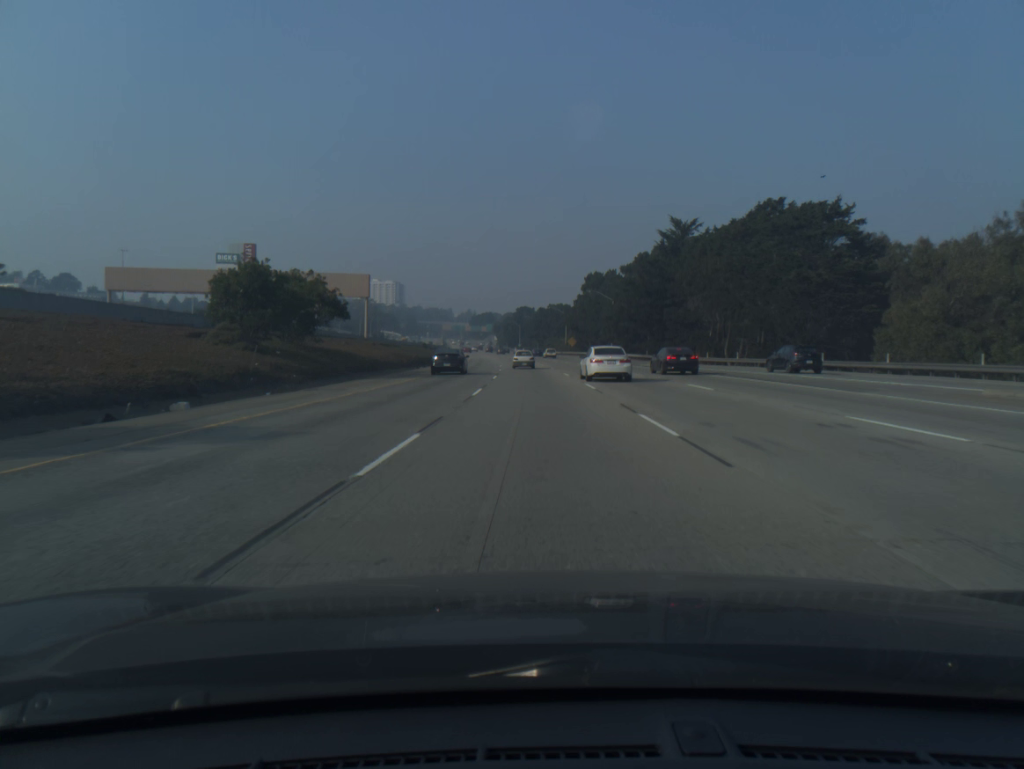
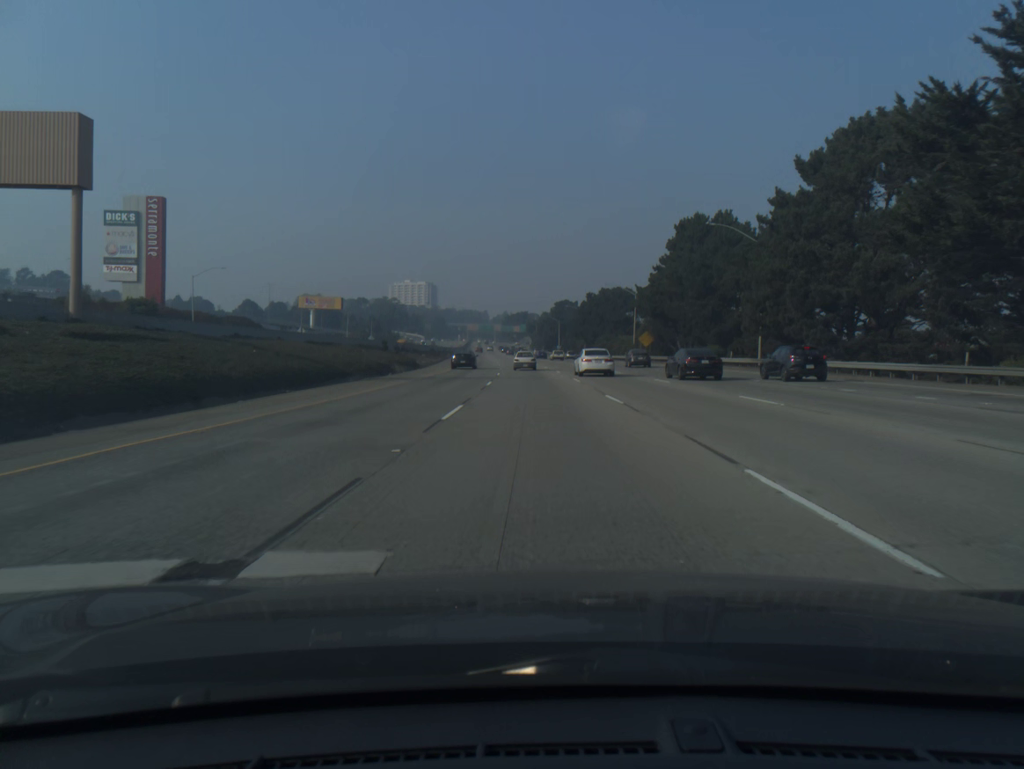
(-1.8, +65.3) m; -3°
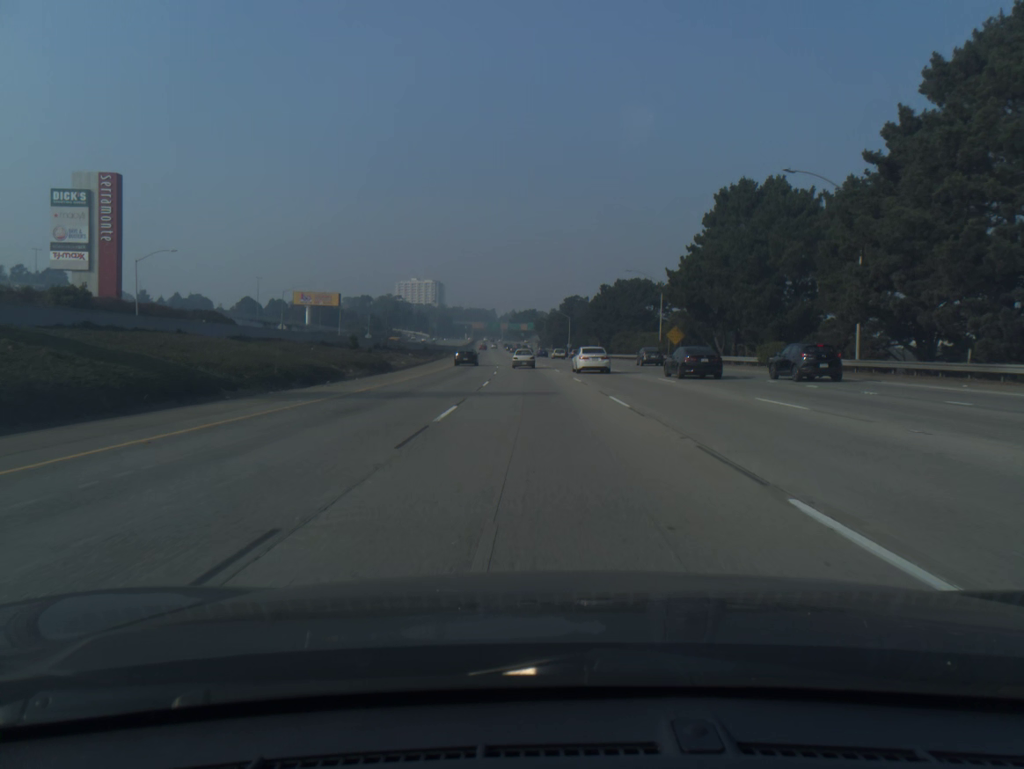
(-0.1, +16.1) m; -1°
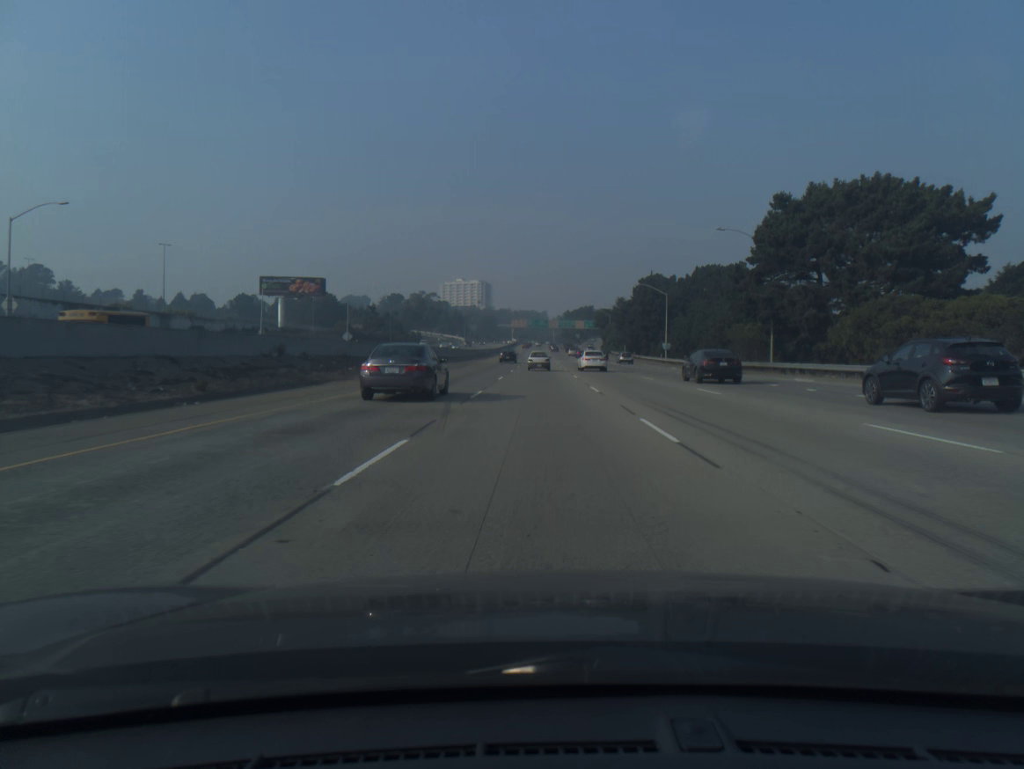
(-2.6, +79.6) m; -4°
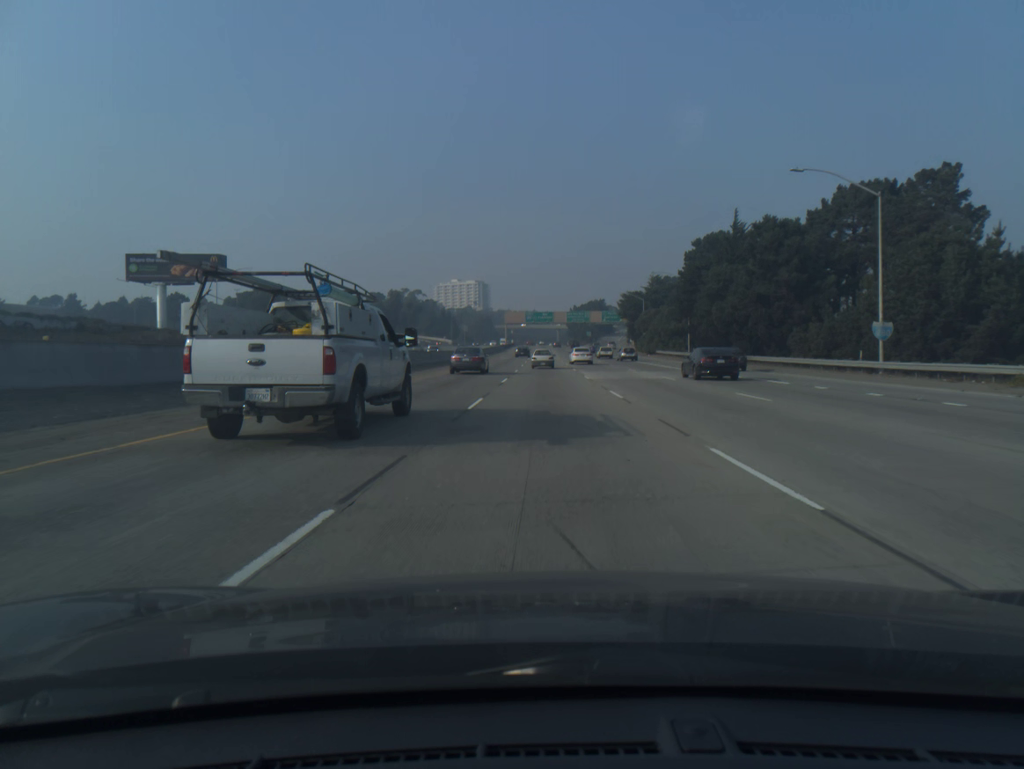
(-0.5, +62.9) m; 0°
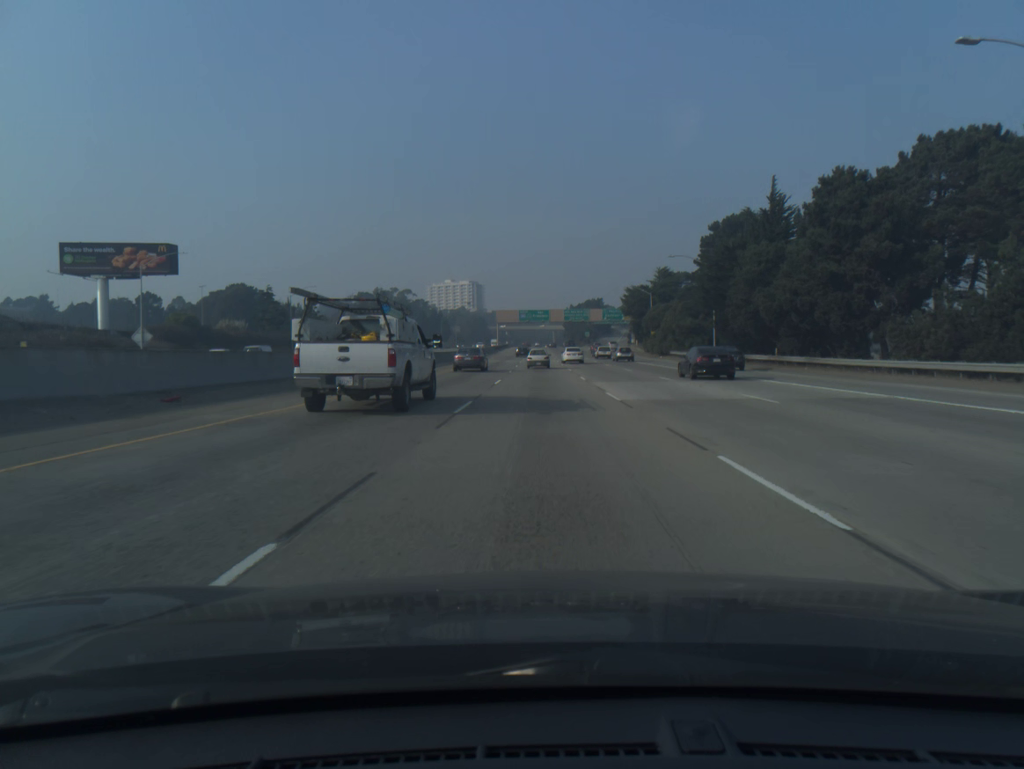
(0.0, +15.7) m; 0°
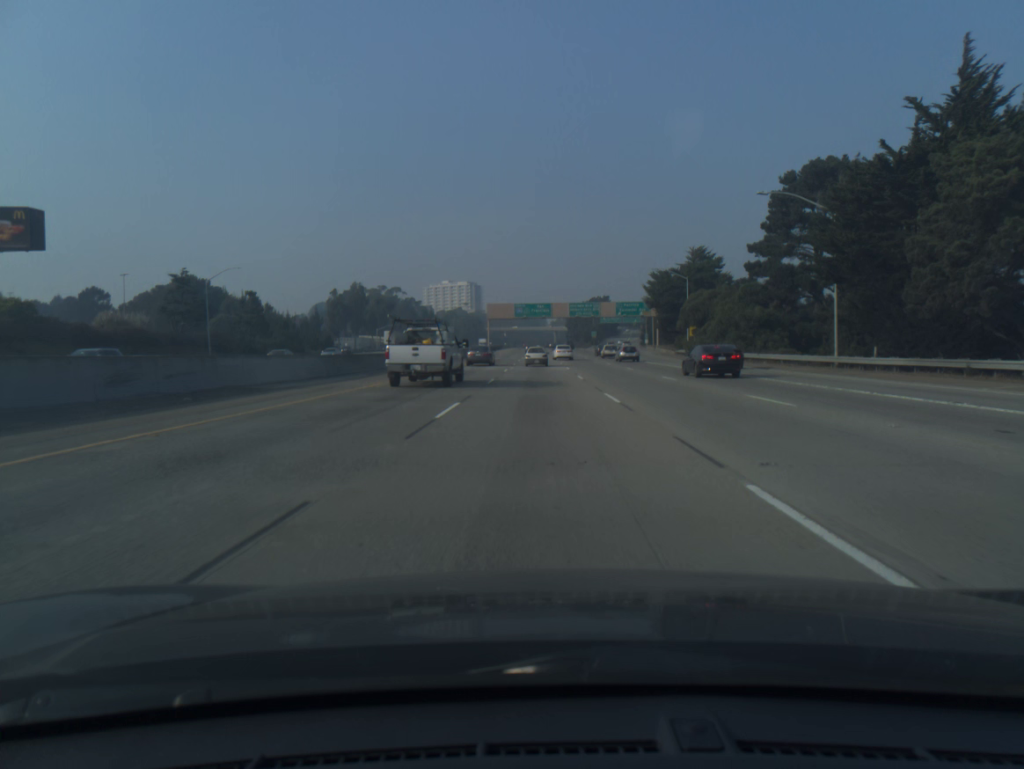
(0.0, +31.2) m; 0°
